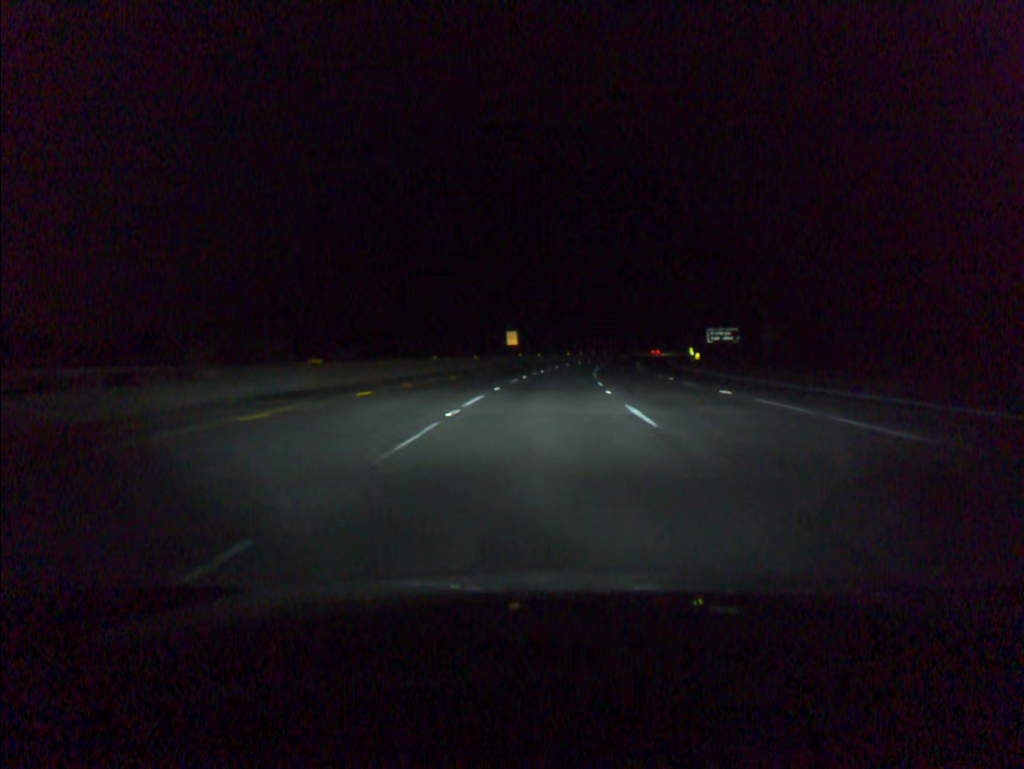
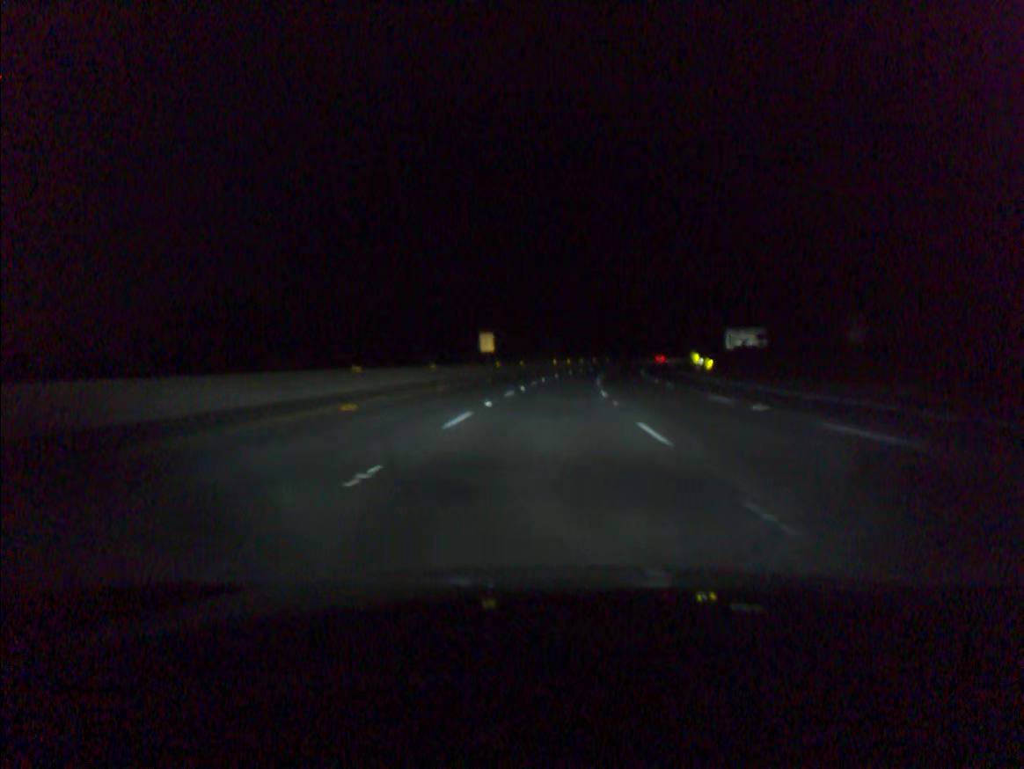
(+0.2, +18.3) m; +1°
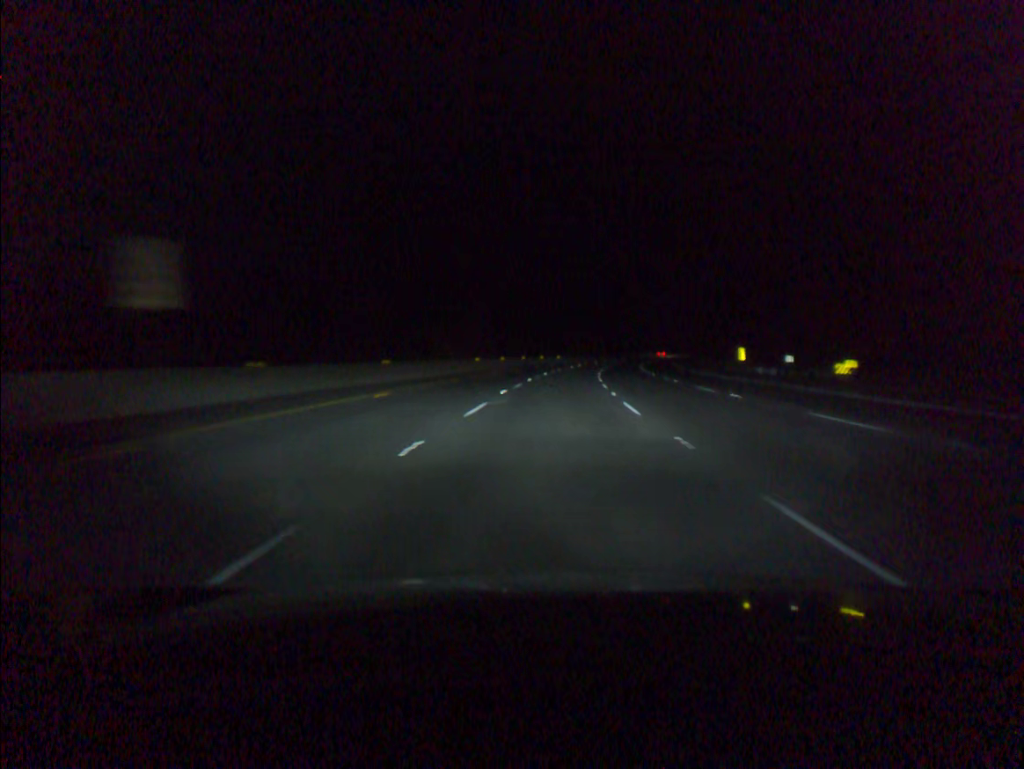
(+1.9, +54.9) m; +5°
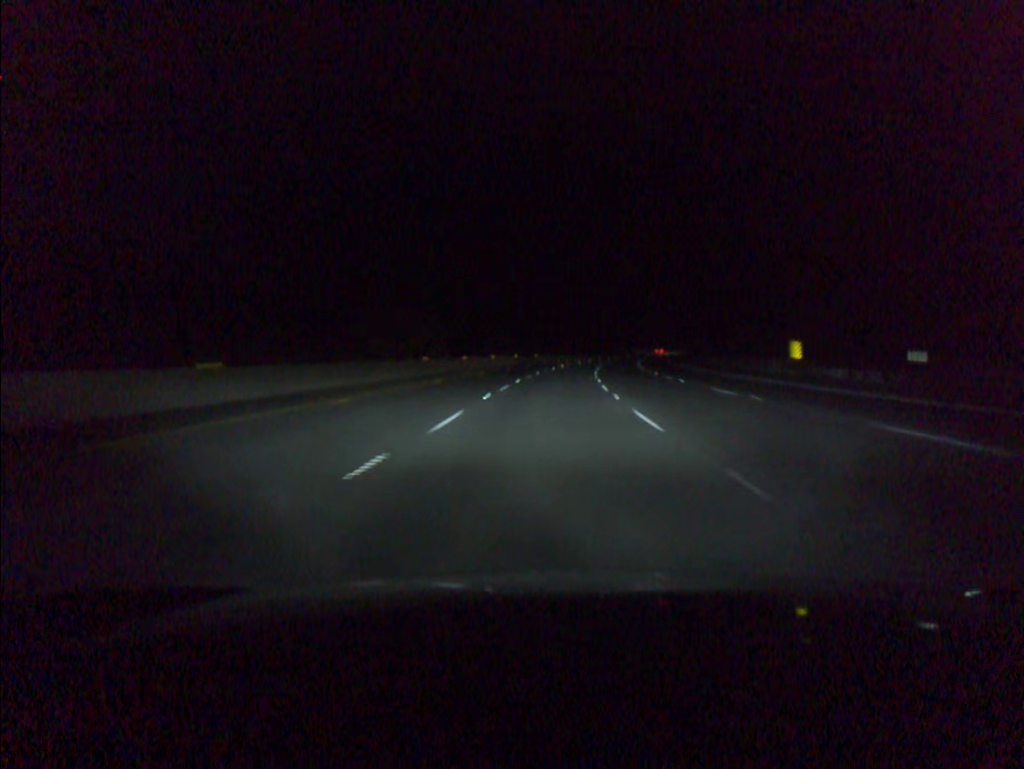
(+0.3, +18.3) m; +2°
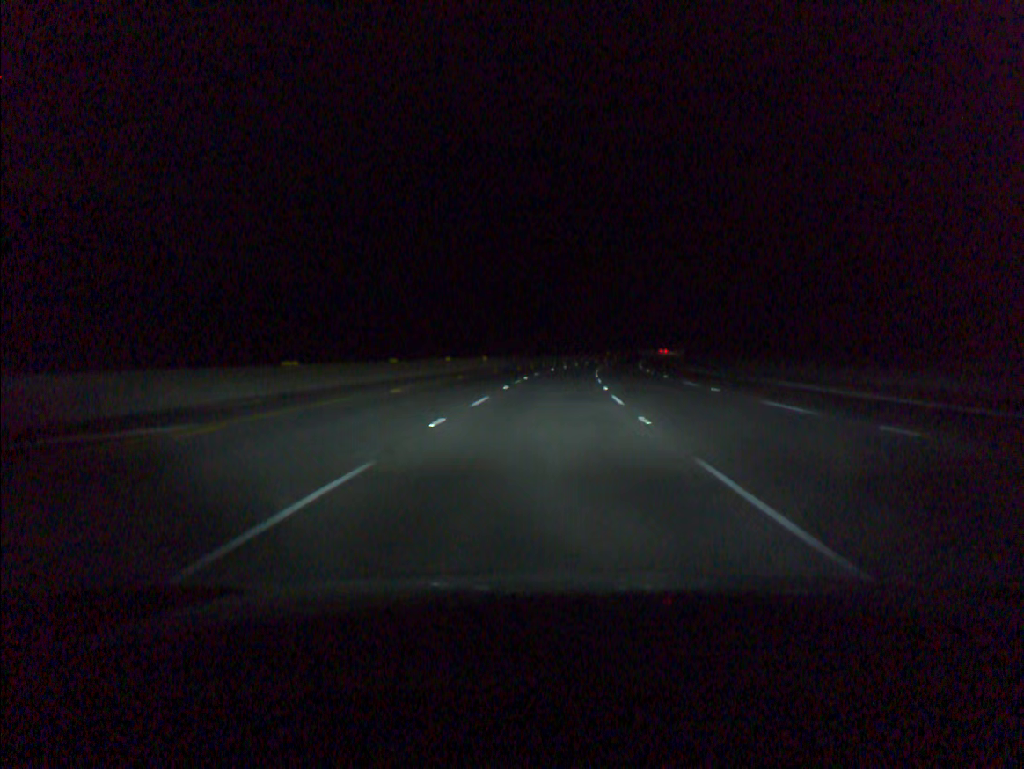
(+0.9, +36.6) m; +3°
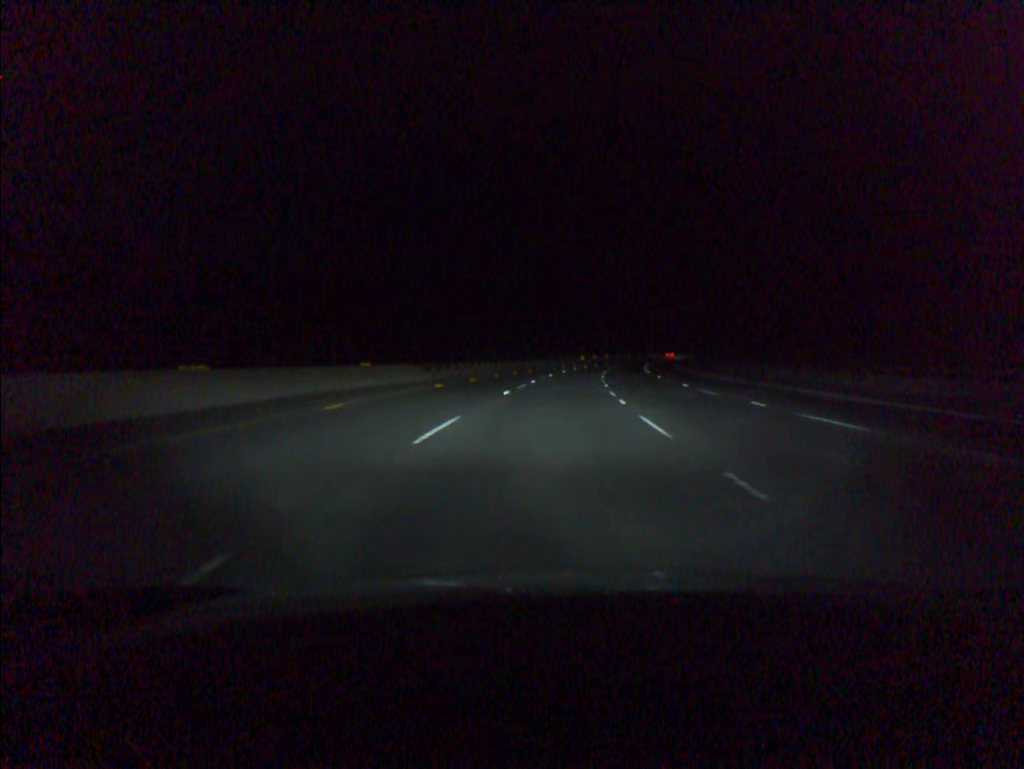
(+0.8, +36.6) m; +3°
